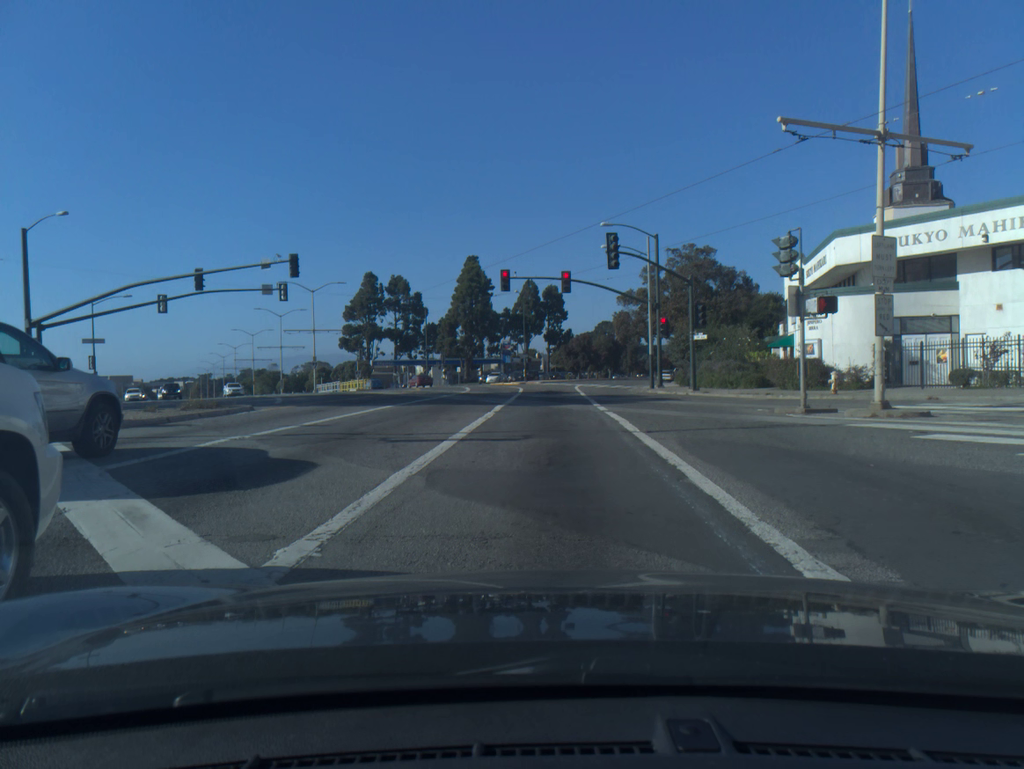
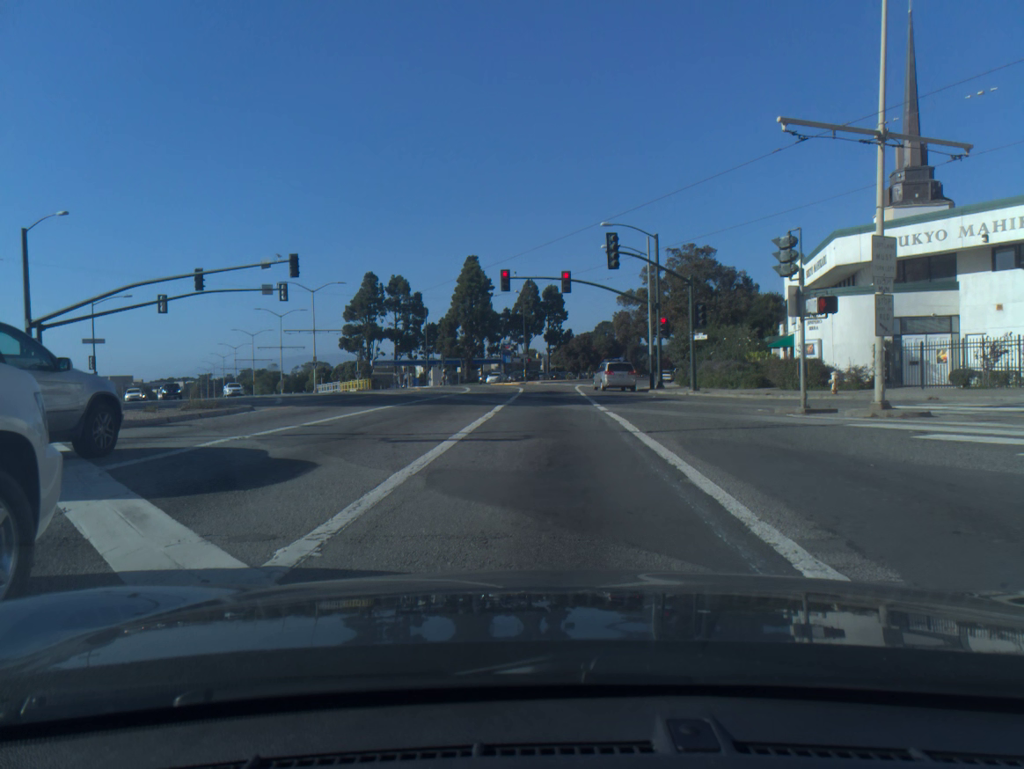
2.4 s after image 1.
(0.0, 0.0) m; 0°
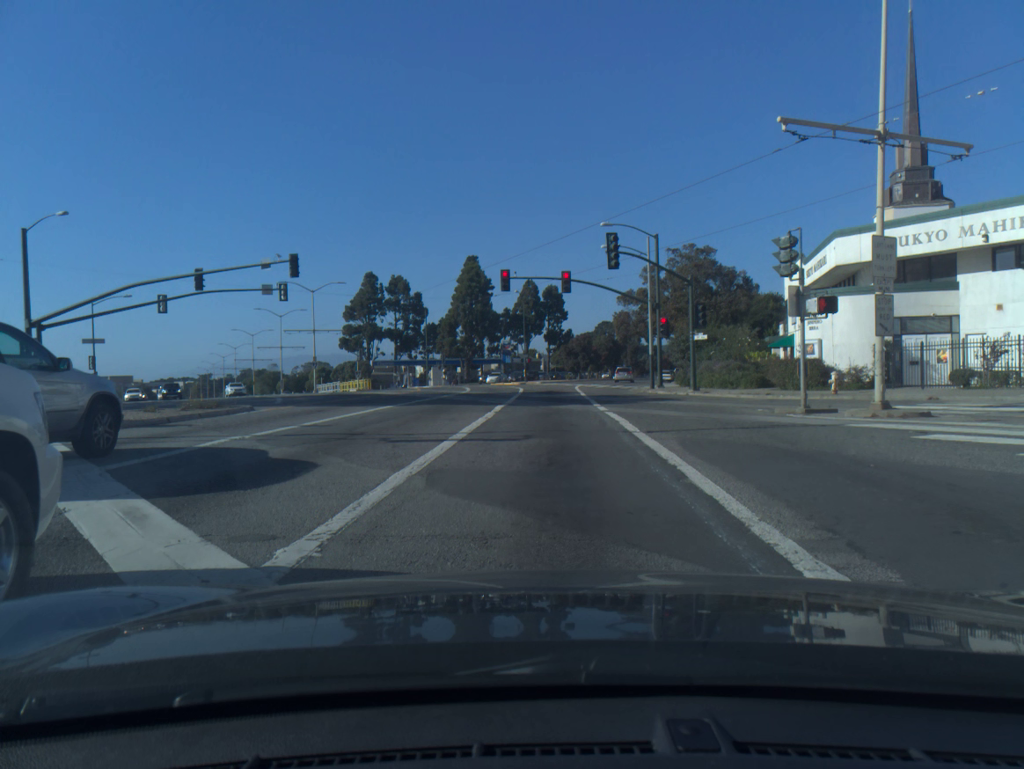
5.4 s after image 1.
(0.0, 0.0) m; 0°
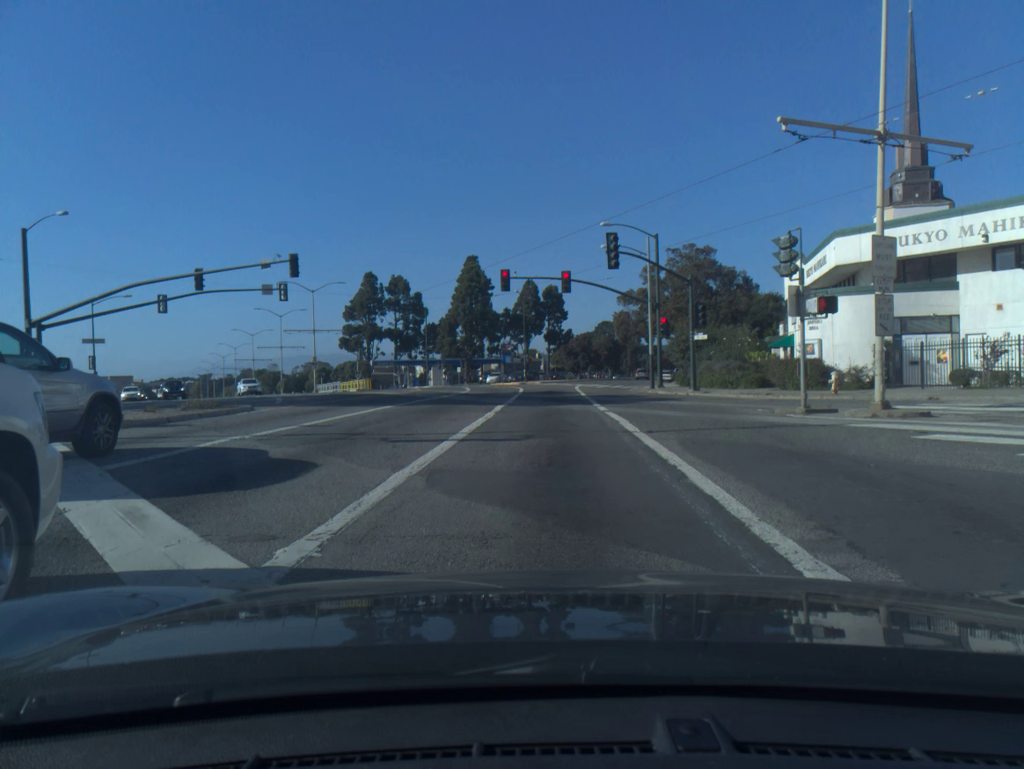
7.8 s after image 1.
(0.0, 0.0) m; 0°
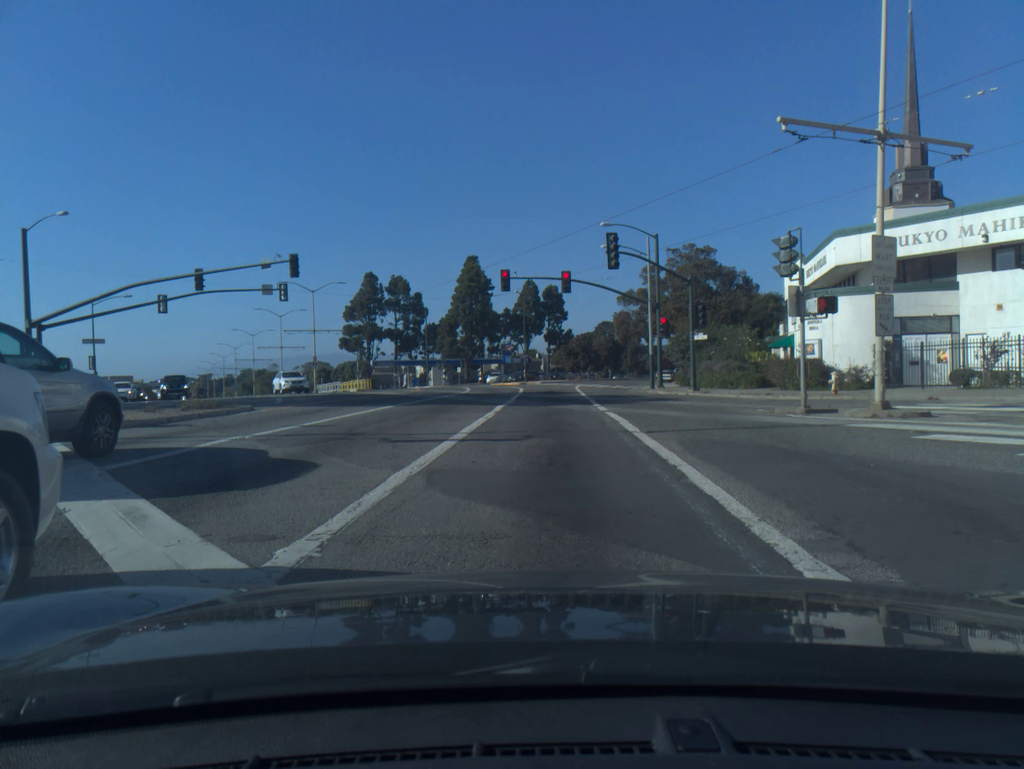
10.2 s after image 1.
(0.0, 0.0) m; 0°
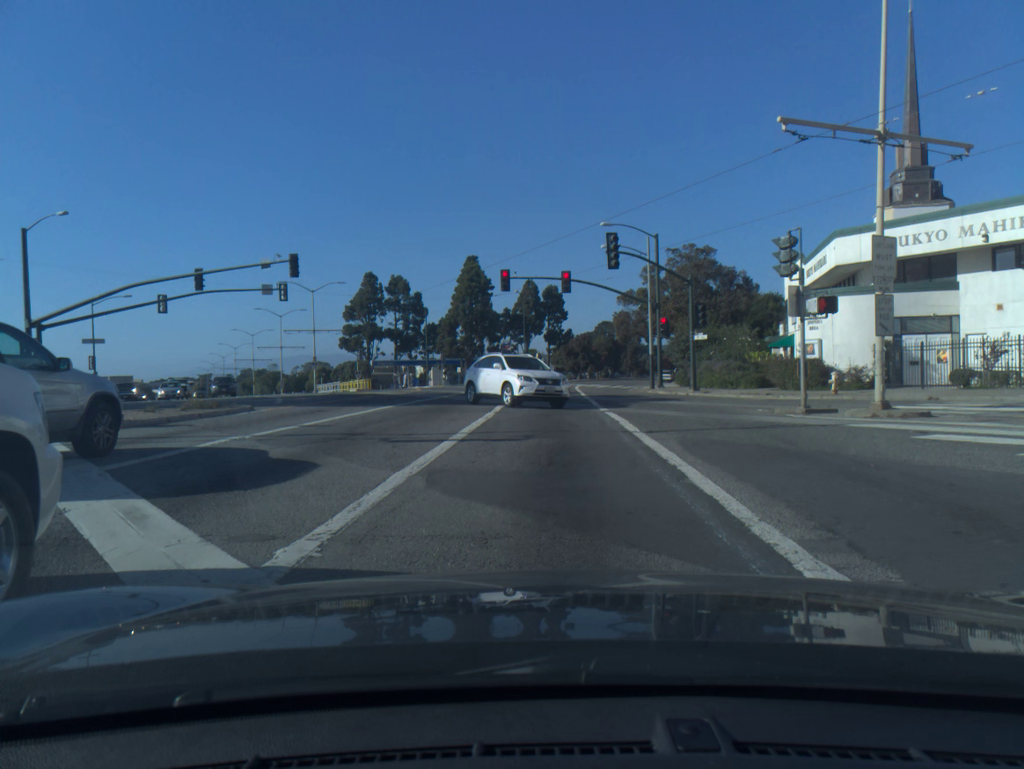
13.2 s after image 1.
(0.0, 0.0) m; 0°
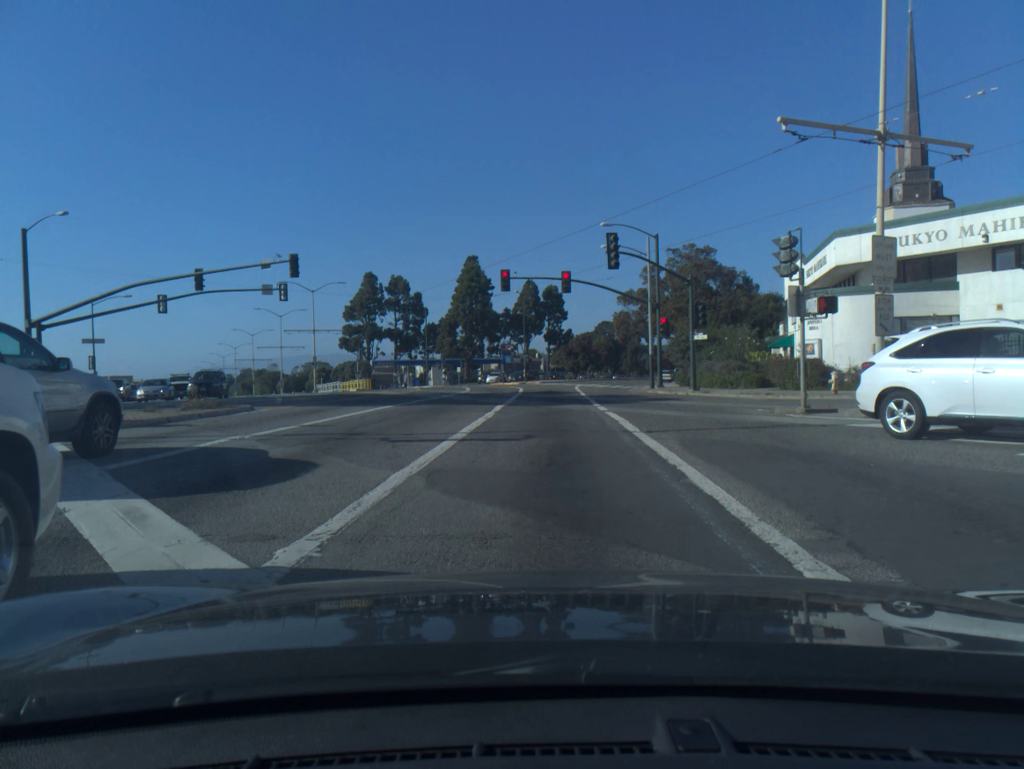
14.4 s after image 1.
(0.0, 0.0) m; 0°
